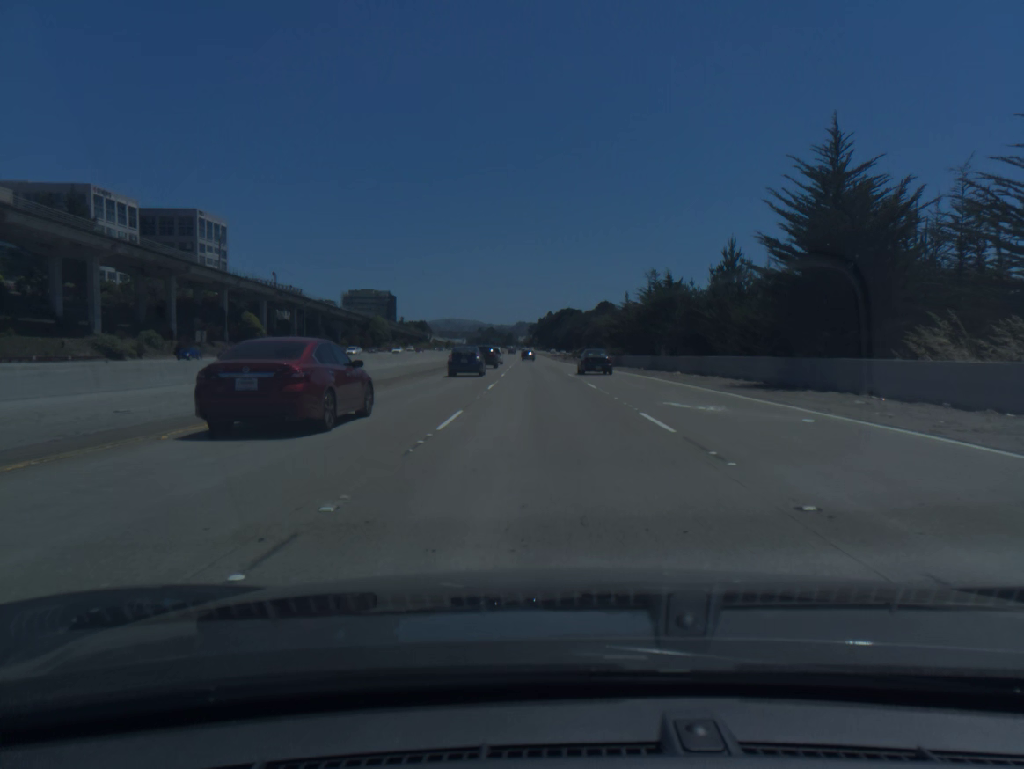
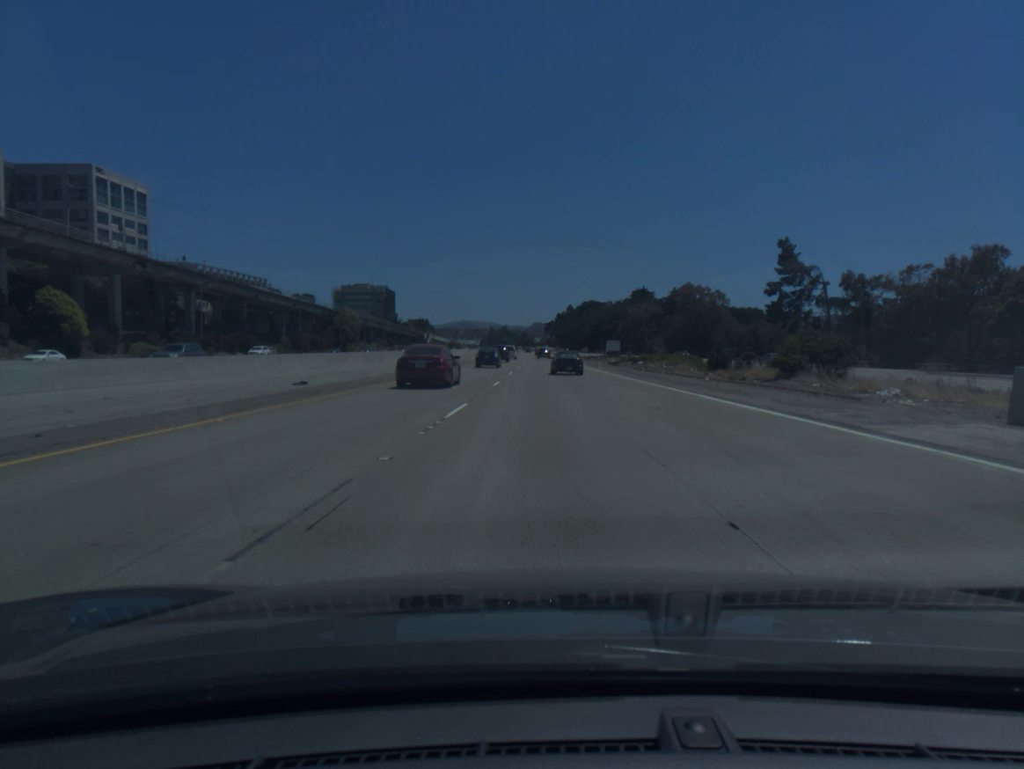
(-1.0, +70.0) m; -1°
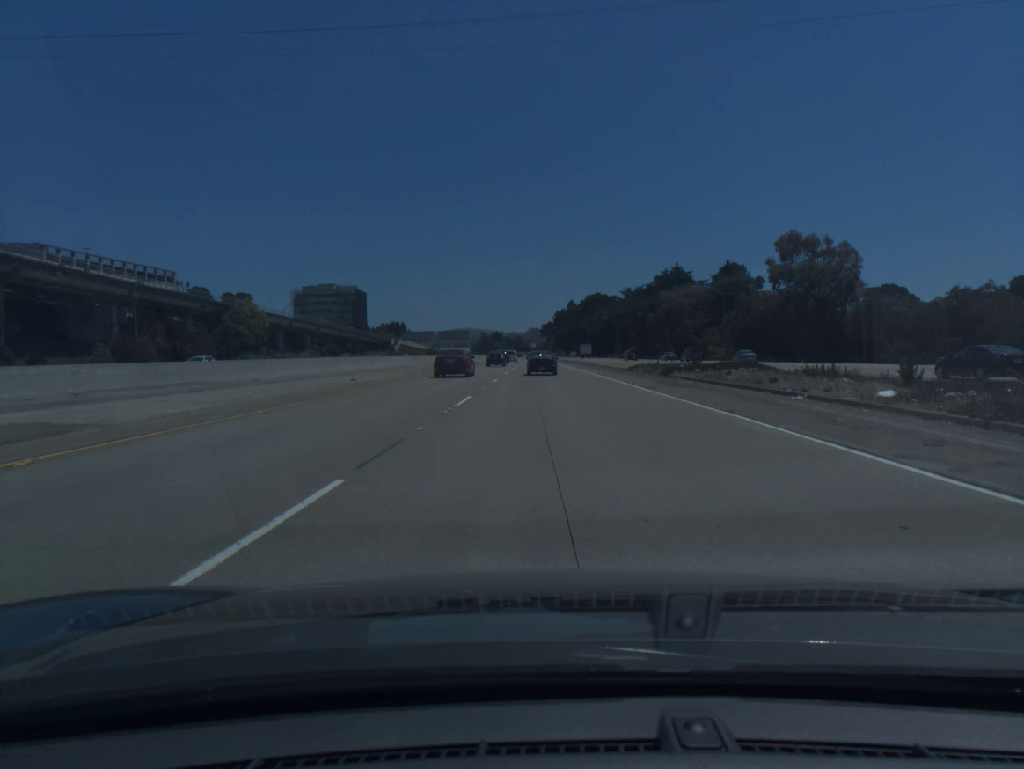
(+0.1, +70.0) m; 0°
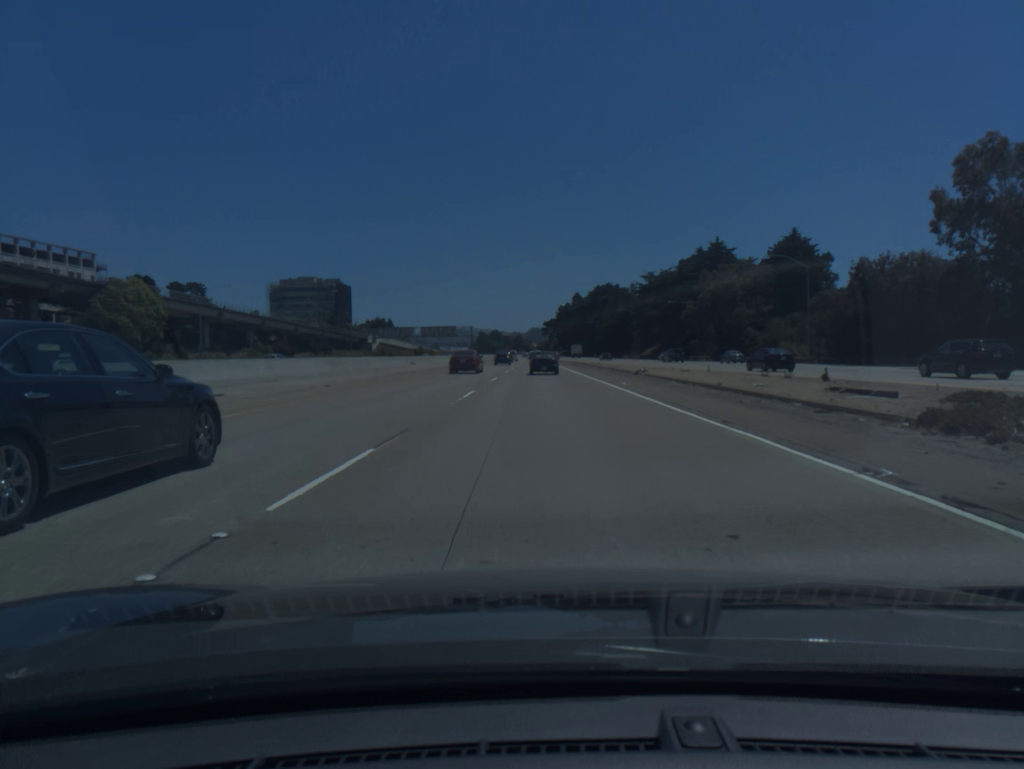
(-0.1, +41.4) m; 0°
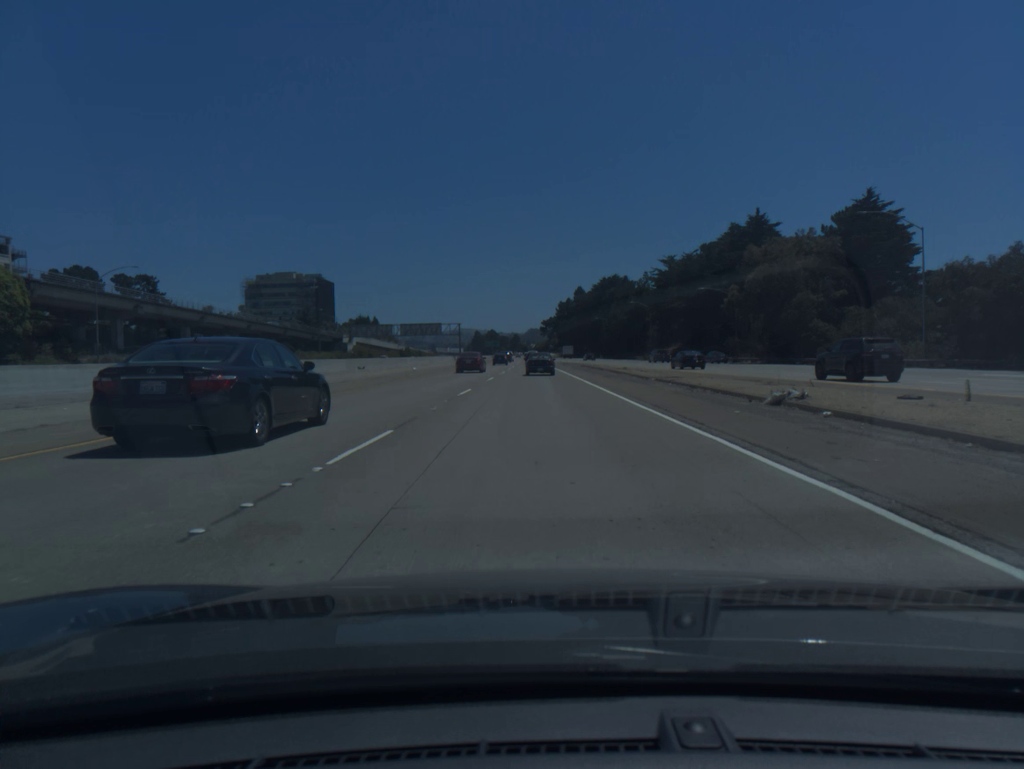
(+0.1, +27.4) m; 0°
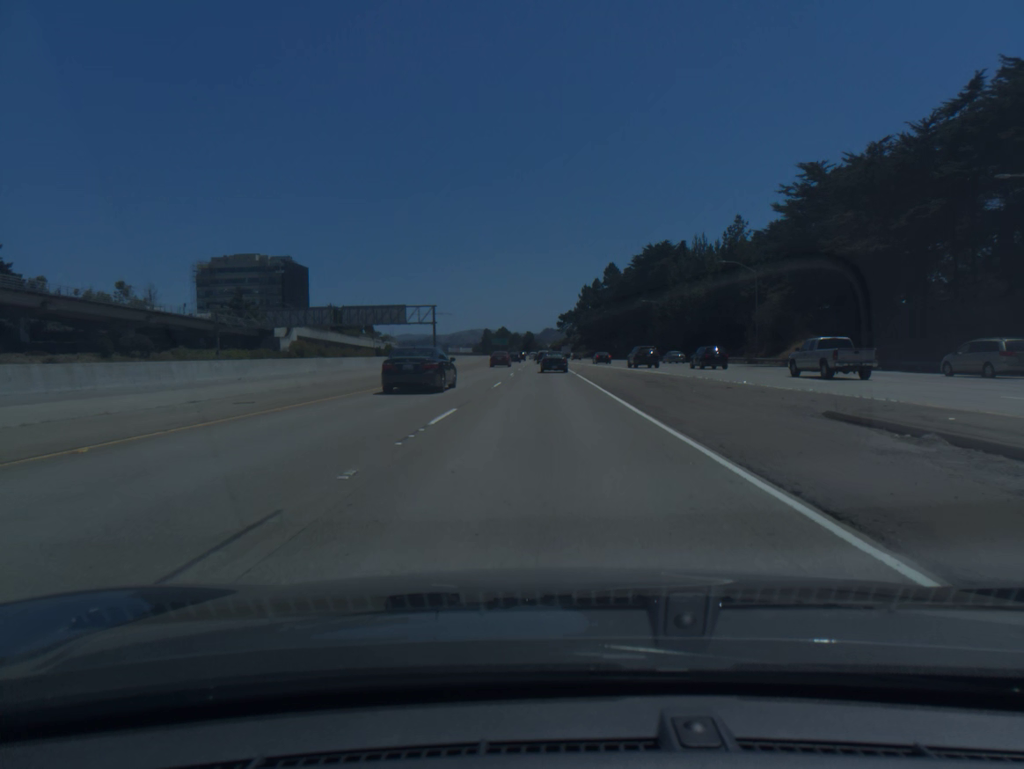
(-0.8, +68.3) m; -1°
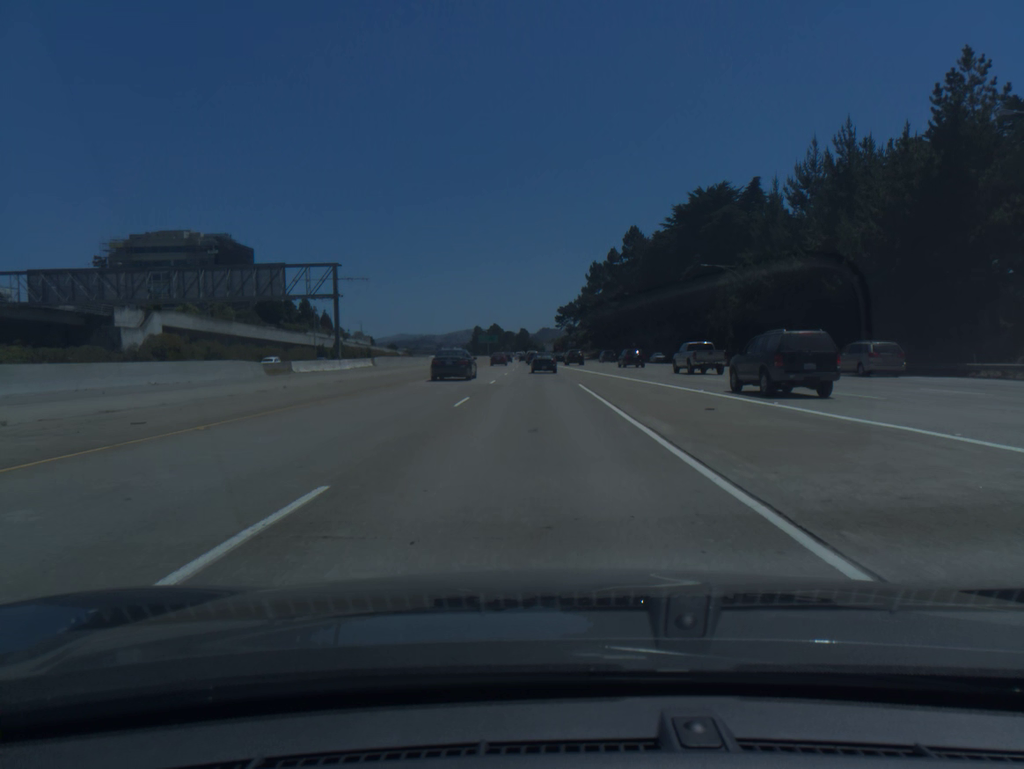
(+0.3, +54.9) m; 0°
